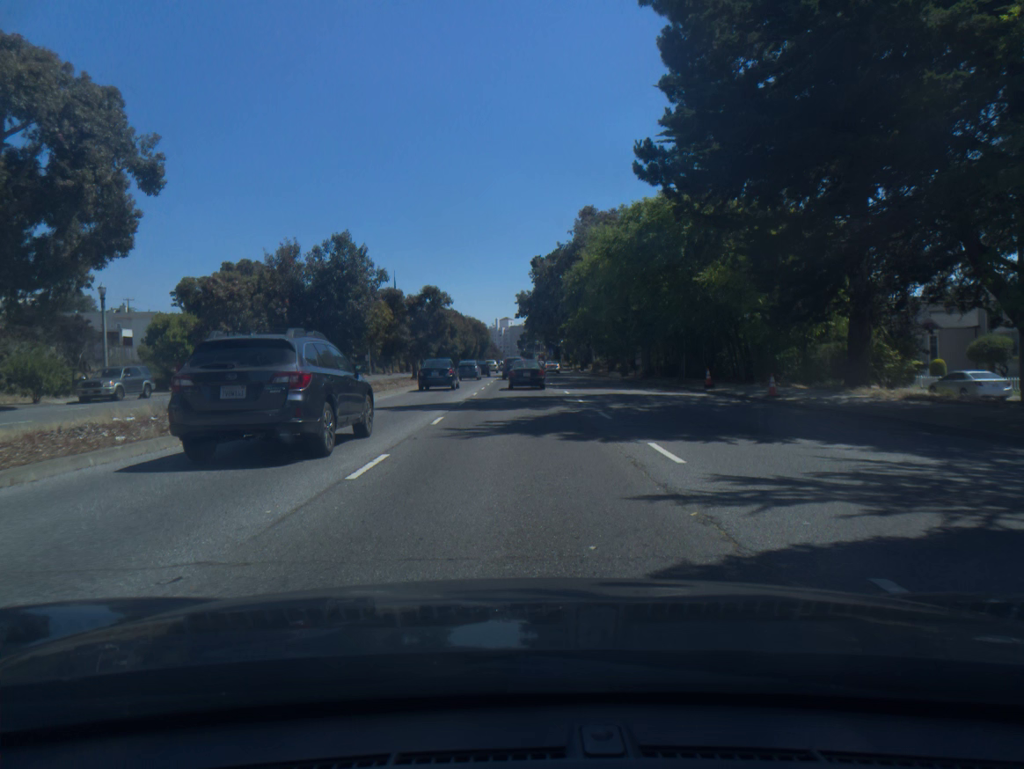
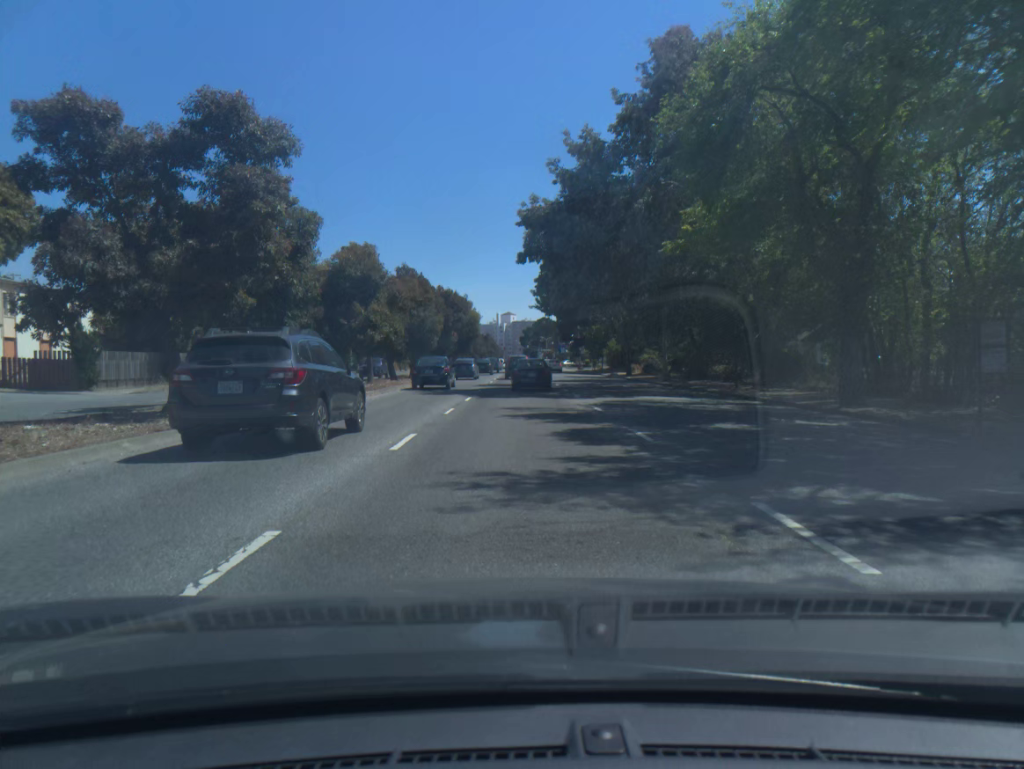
(0.0, +41.5) m; 0°
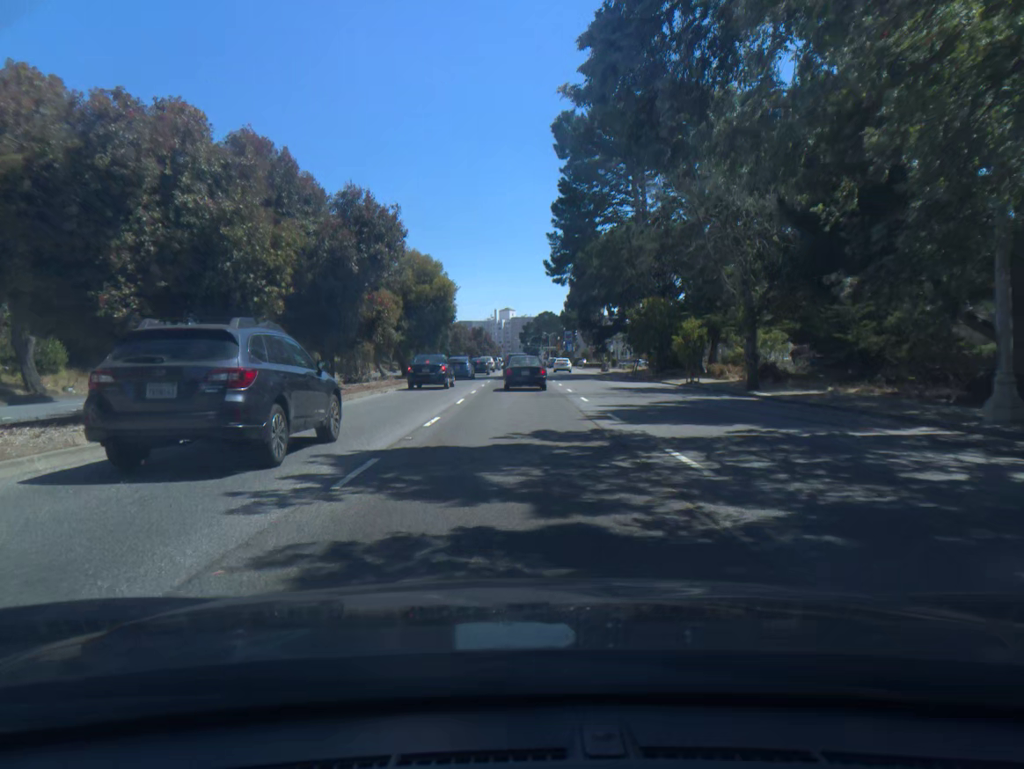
(0.0, +32.1) m; 0°
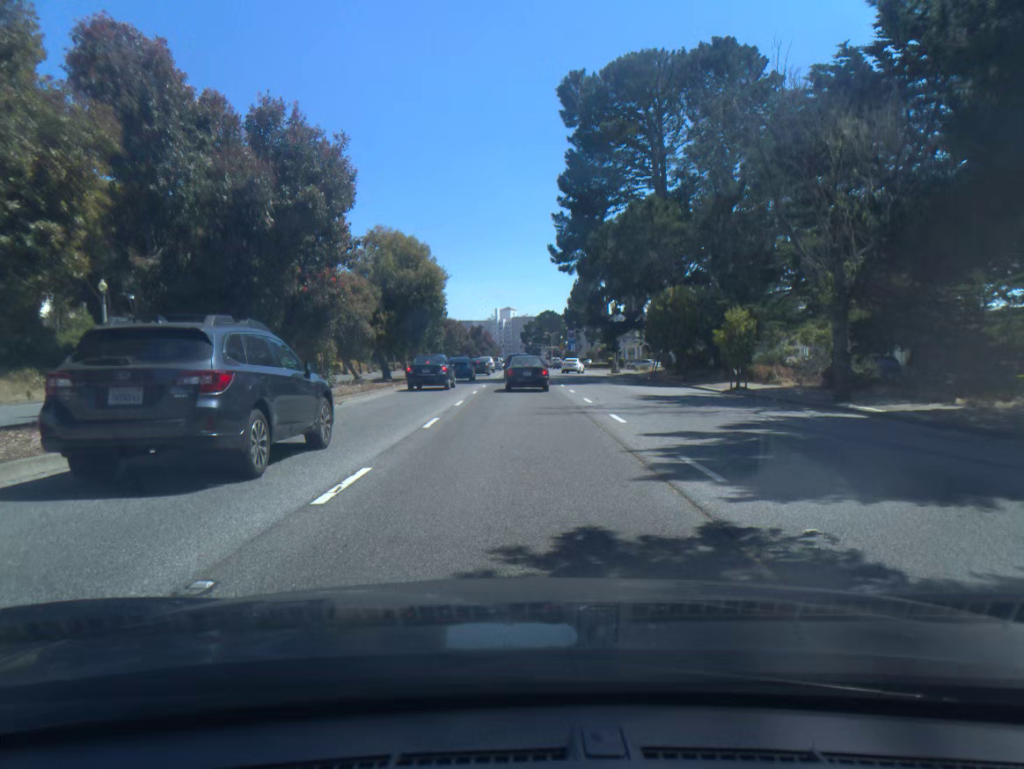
(0.0, +7.9) m; 0°
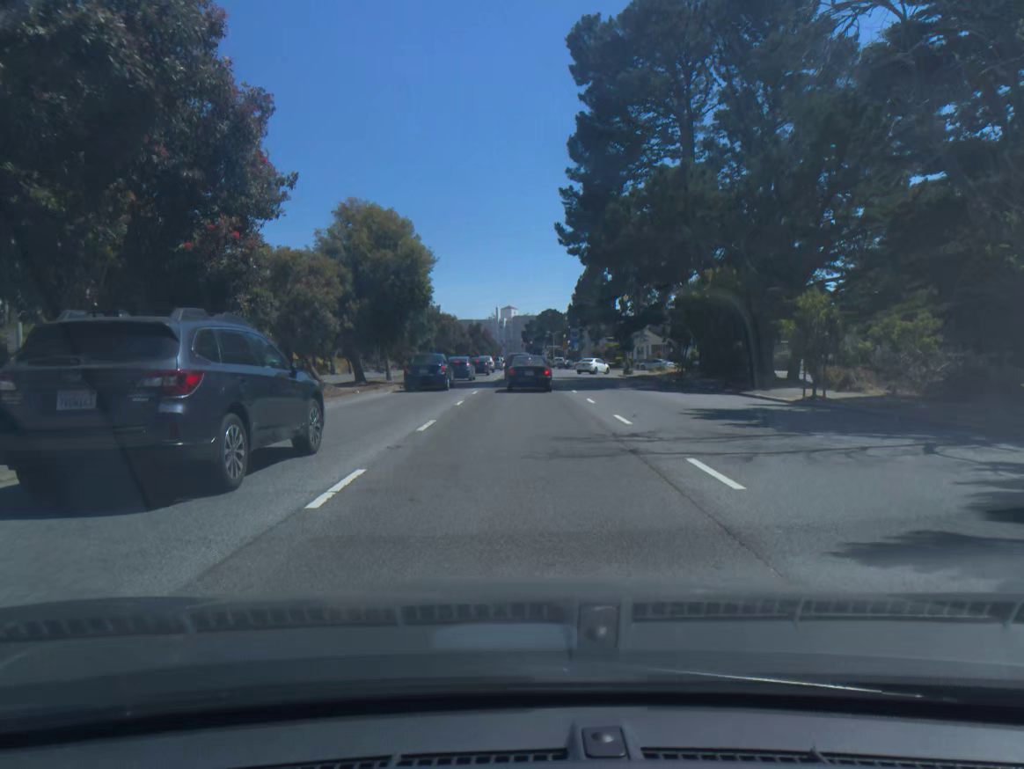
(0.0, +7.8) m; 0°
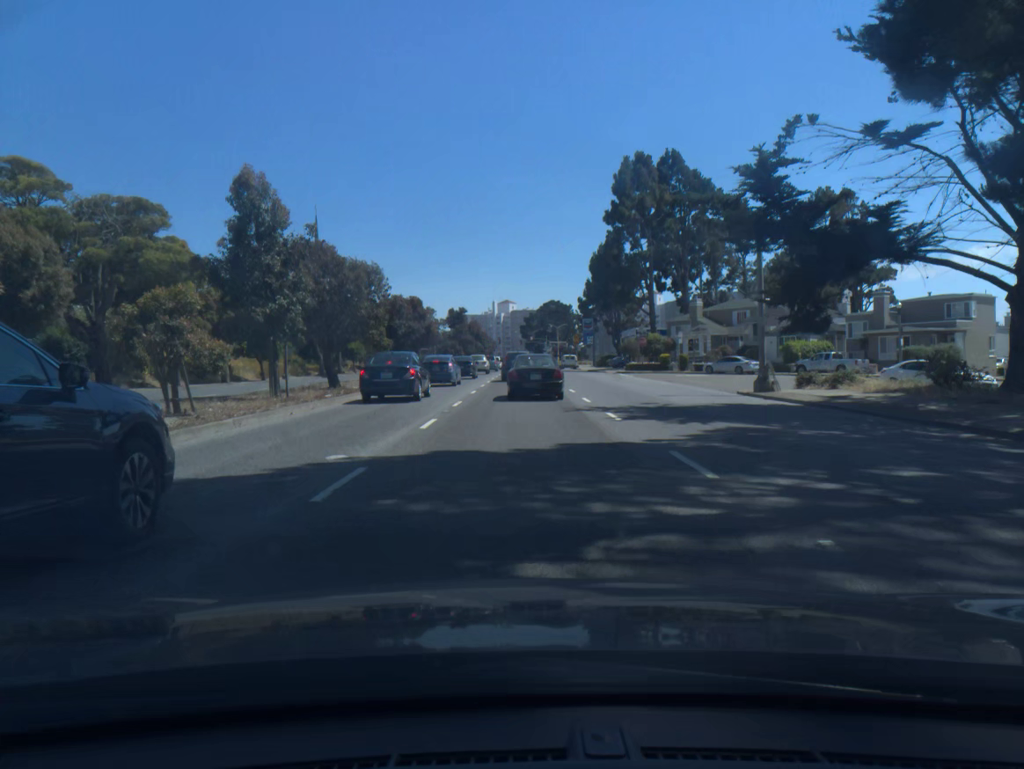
(+0.2, +35.8) m; 0°
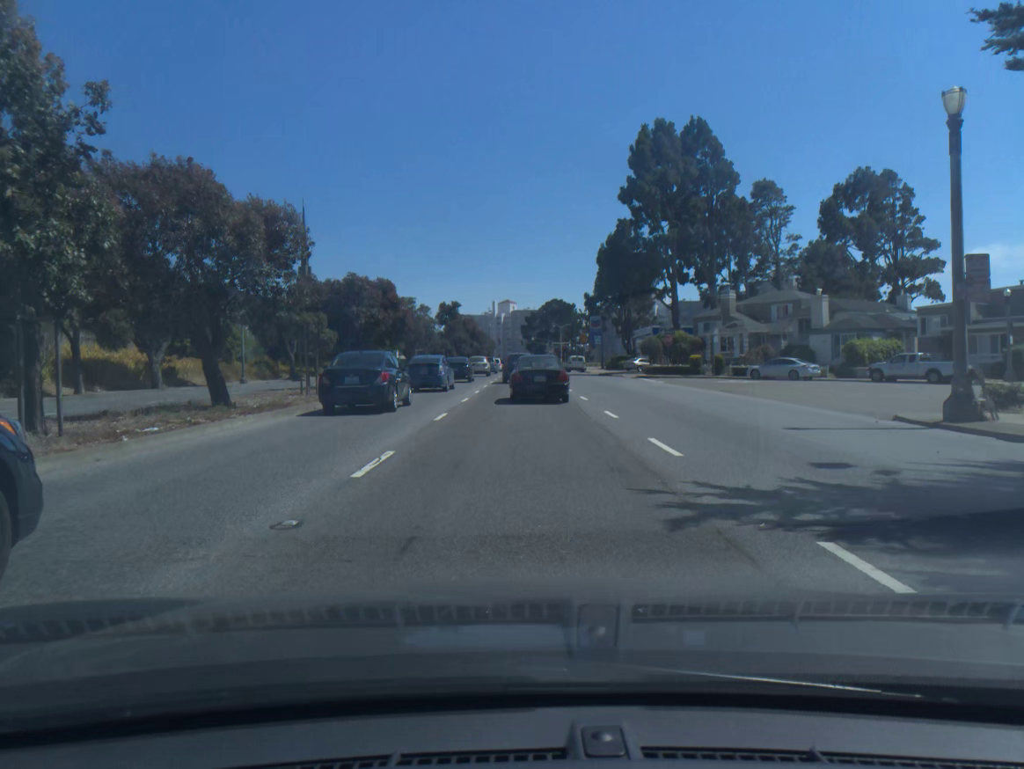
(0.0, +12.4) m; 0°
